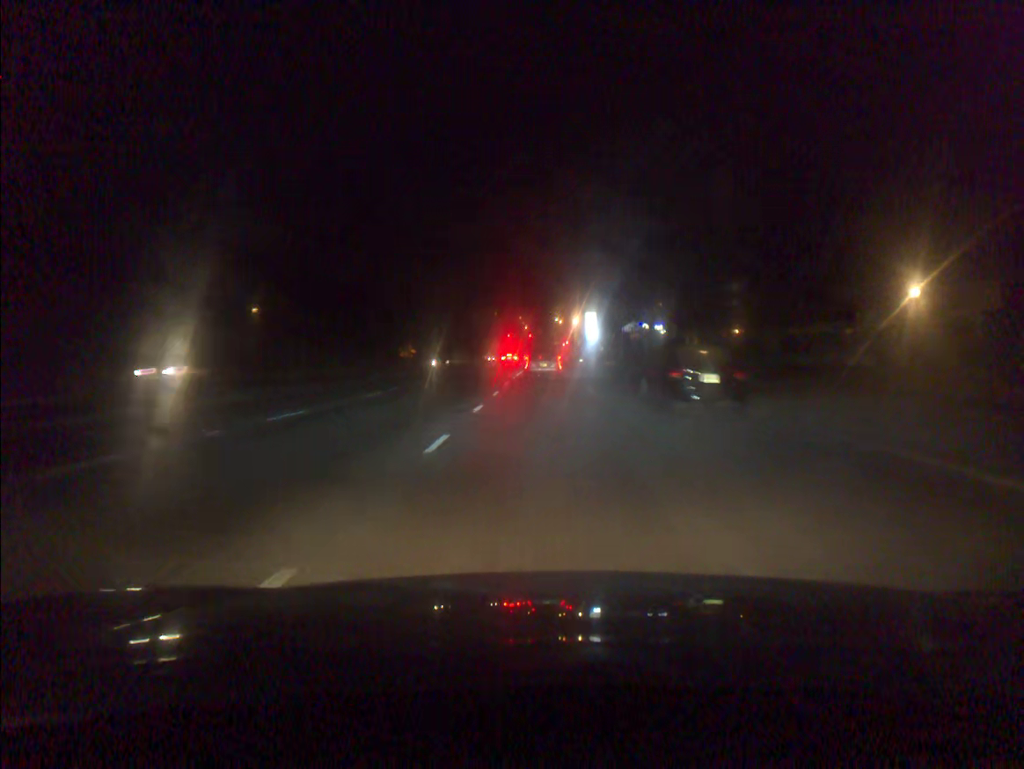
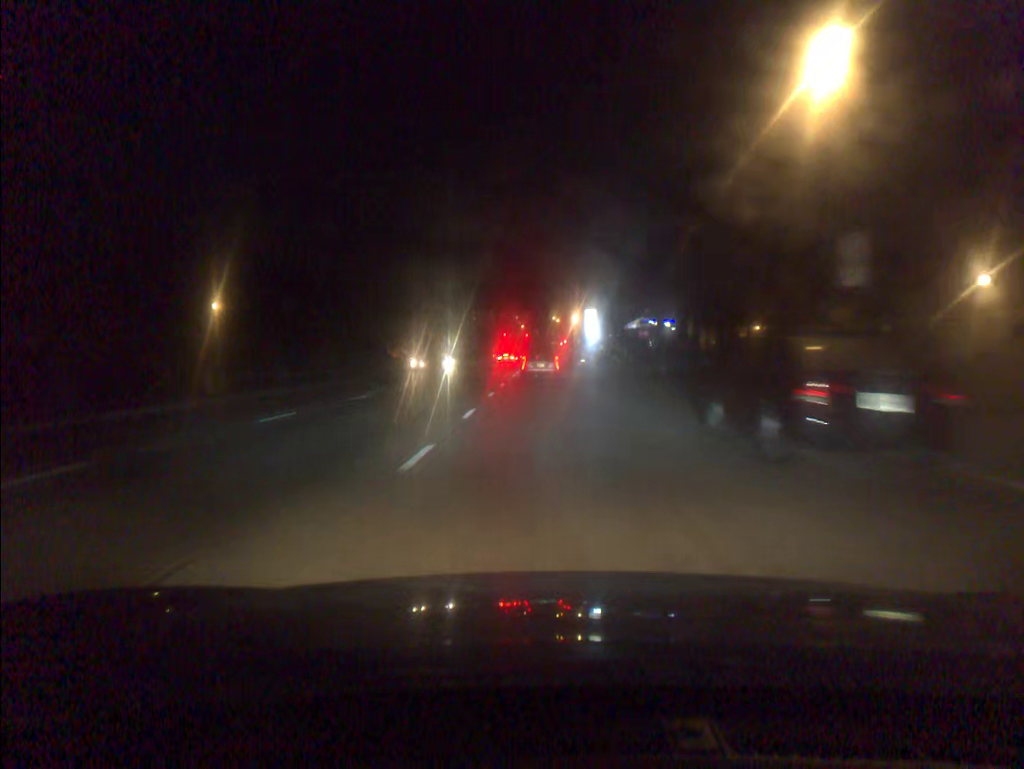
(0.0, +8.1) m; 0°
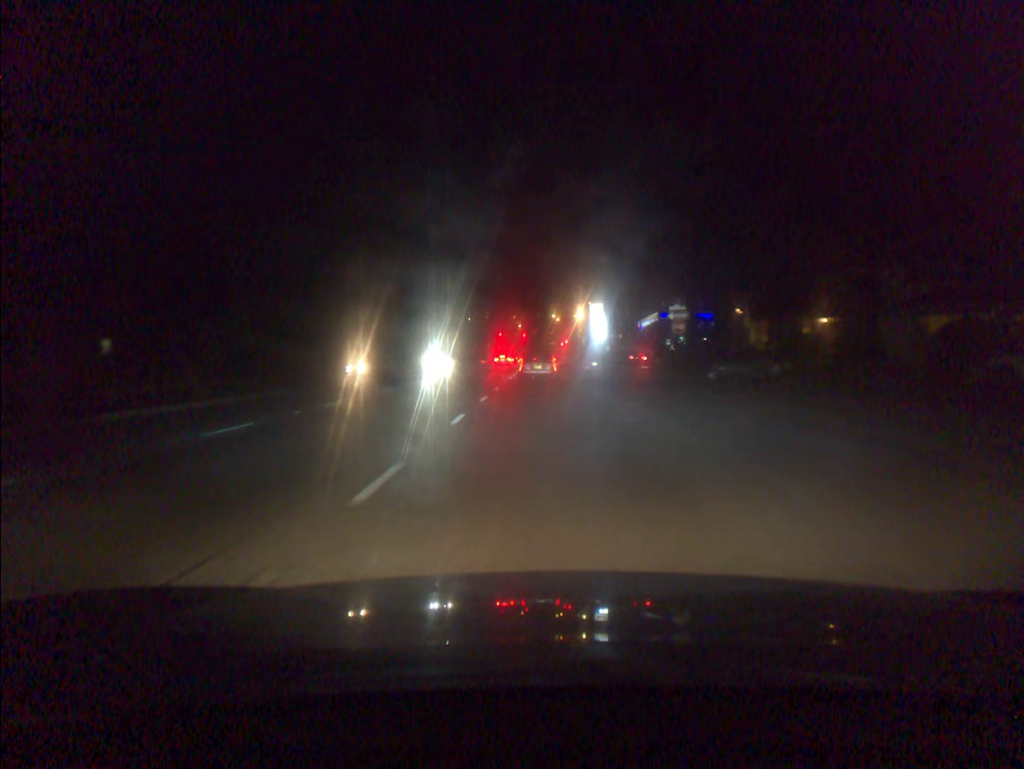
(0.0, +15.8) m; 0°
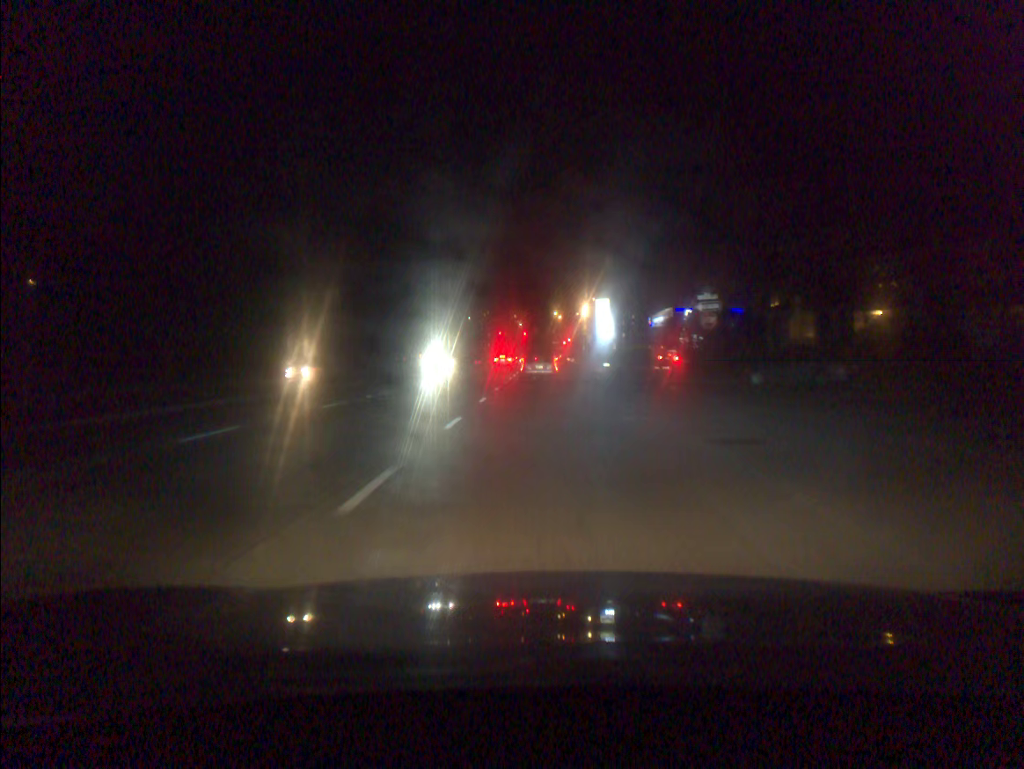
(0.0, +7.7) m; 0°
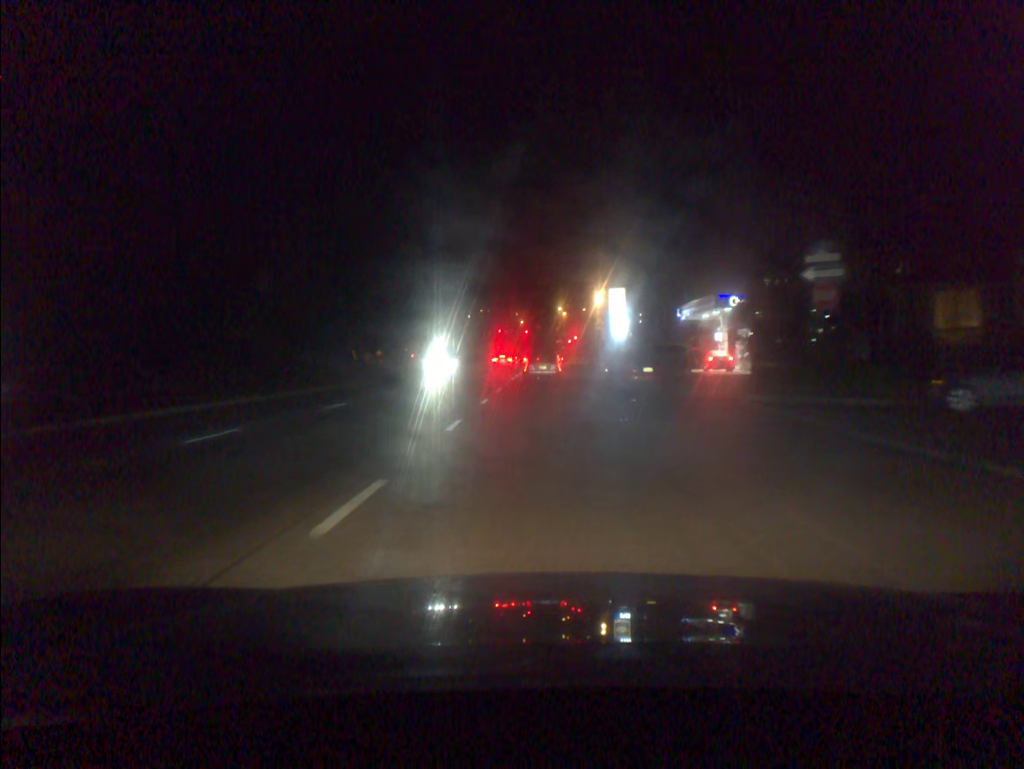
(0.0, +14.9) m; 0°
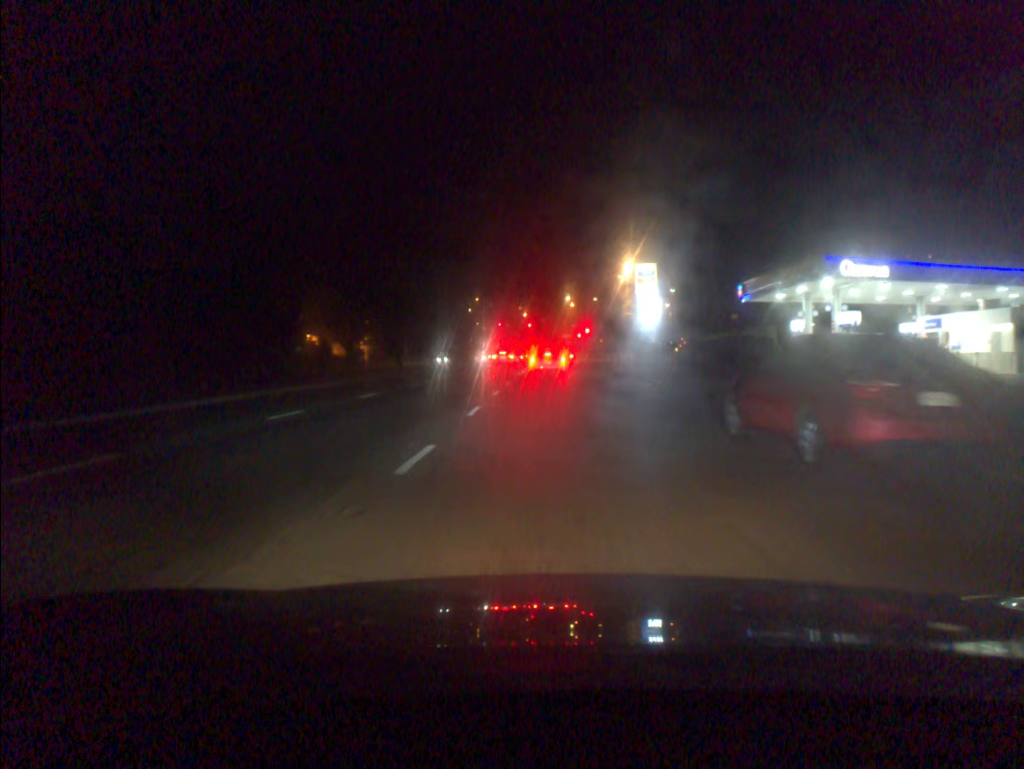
(-0.1, +19.0) m; -1°
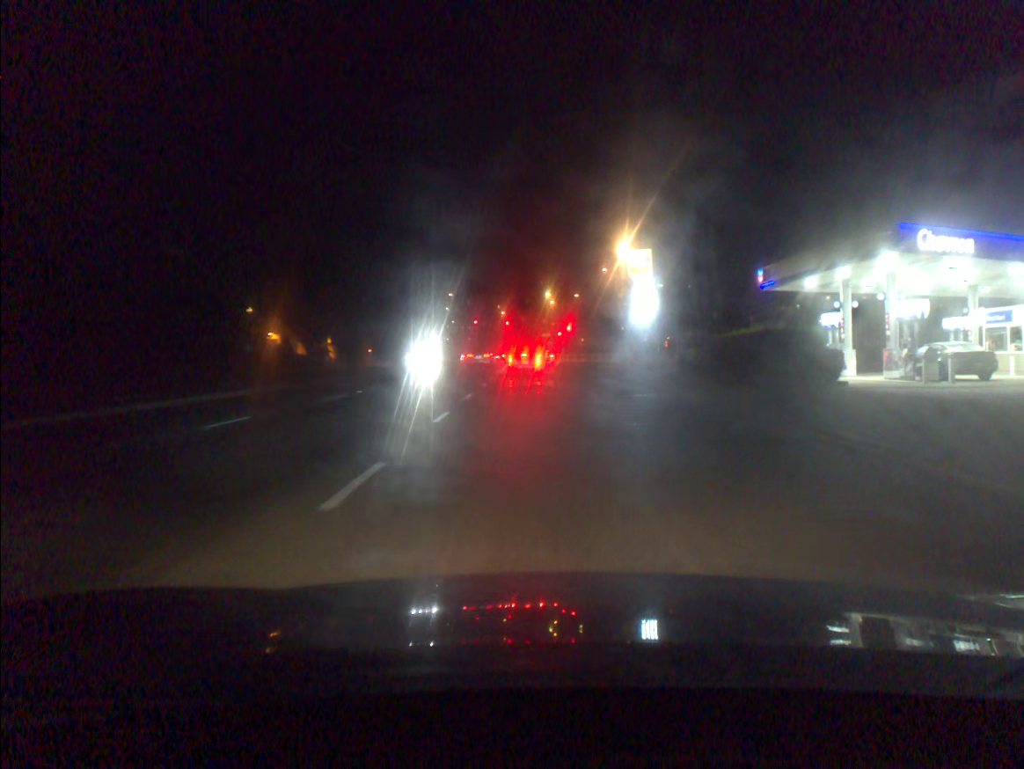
(+0.1, +9.2) m; +2°
